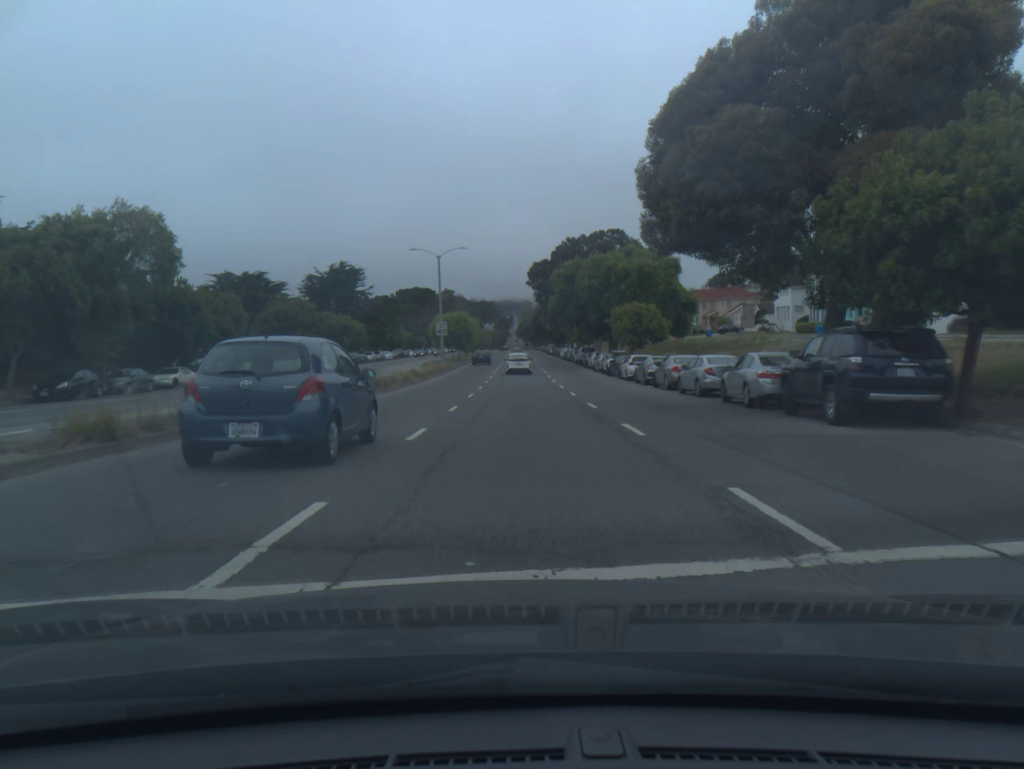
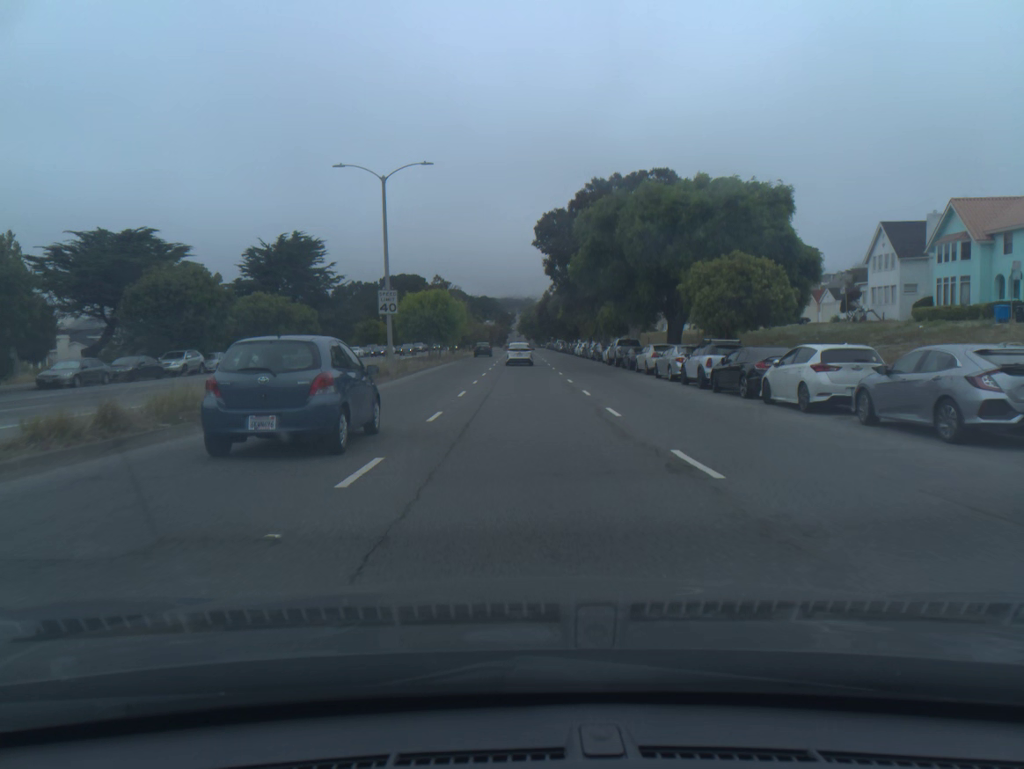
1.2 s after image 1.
(0.0, +26.7) m; 0°
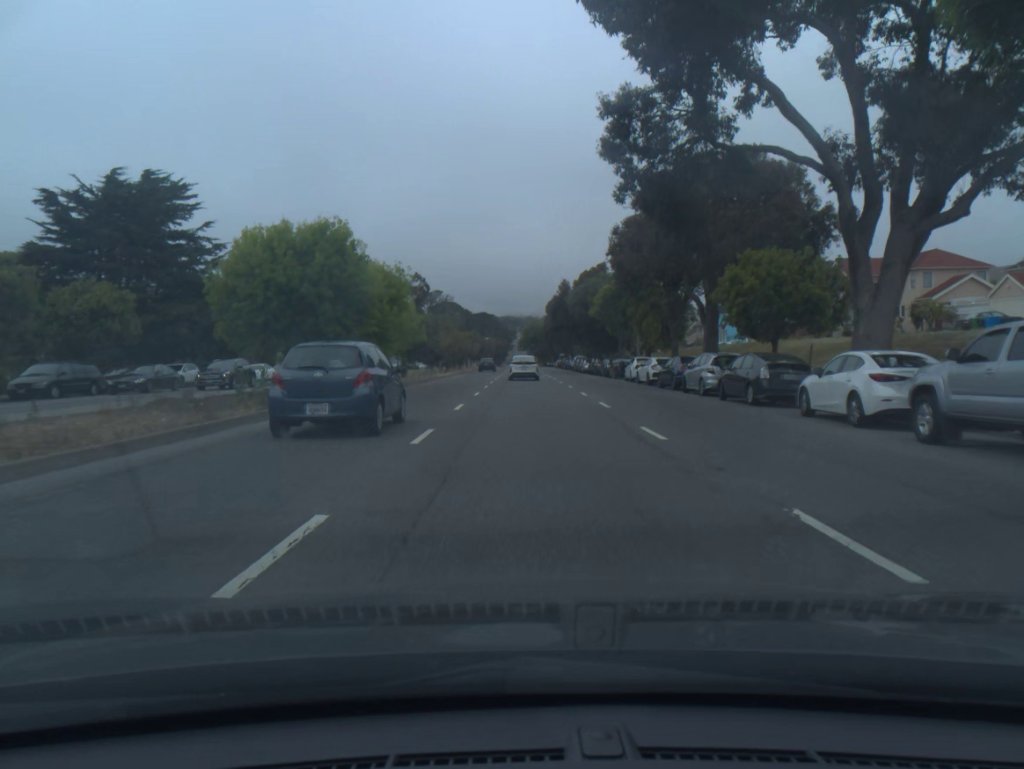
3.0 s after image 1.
(-0.1, +40.1) m; 0°
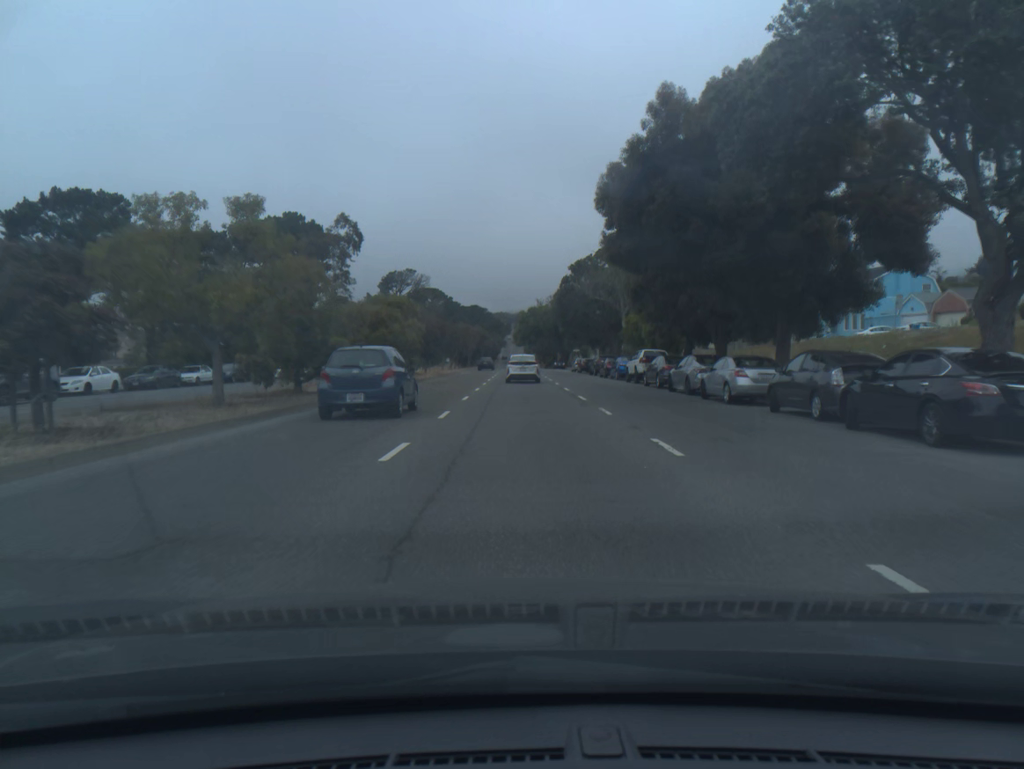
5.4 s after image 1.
(+0.3, +52.8) m; 0°
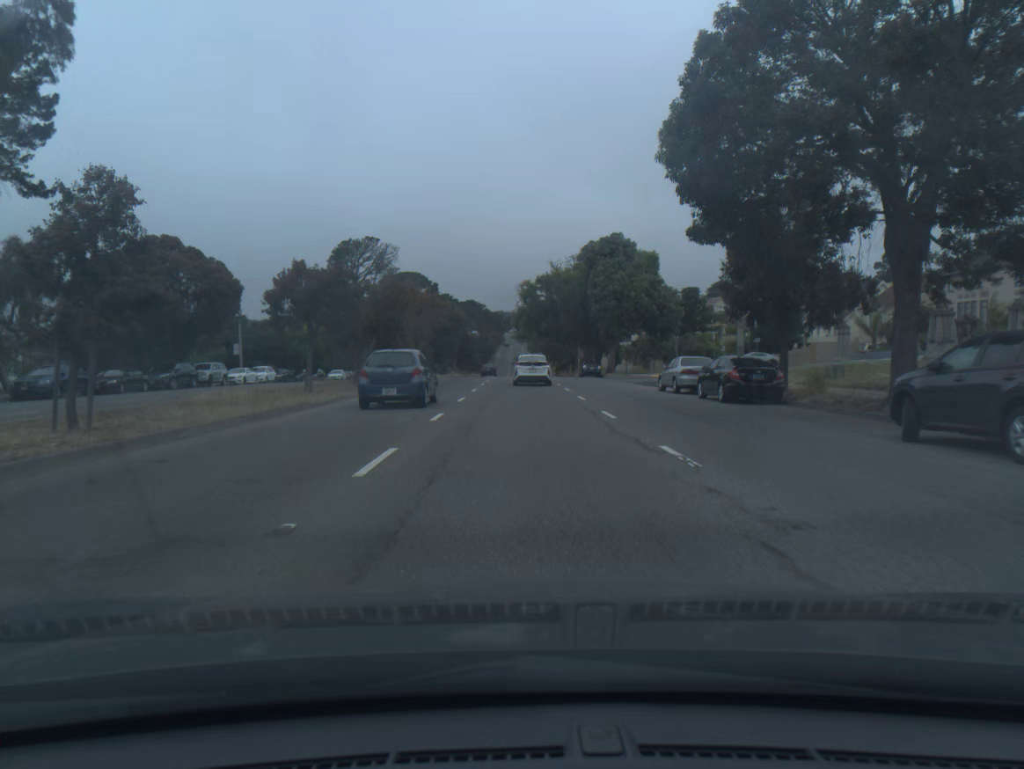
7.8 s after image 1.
(-0.2, +51.9) m; 0°
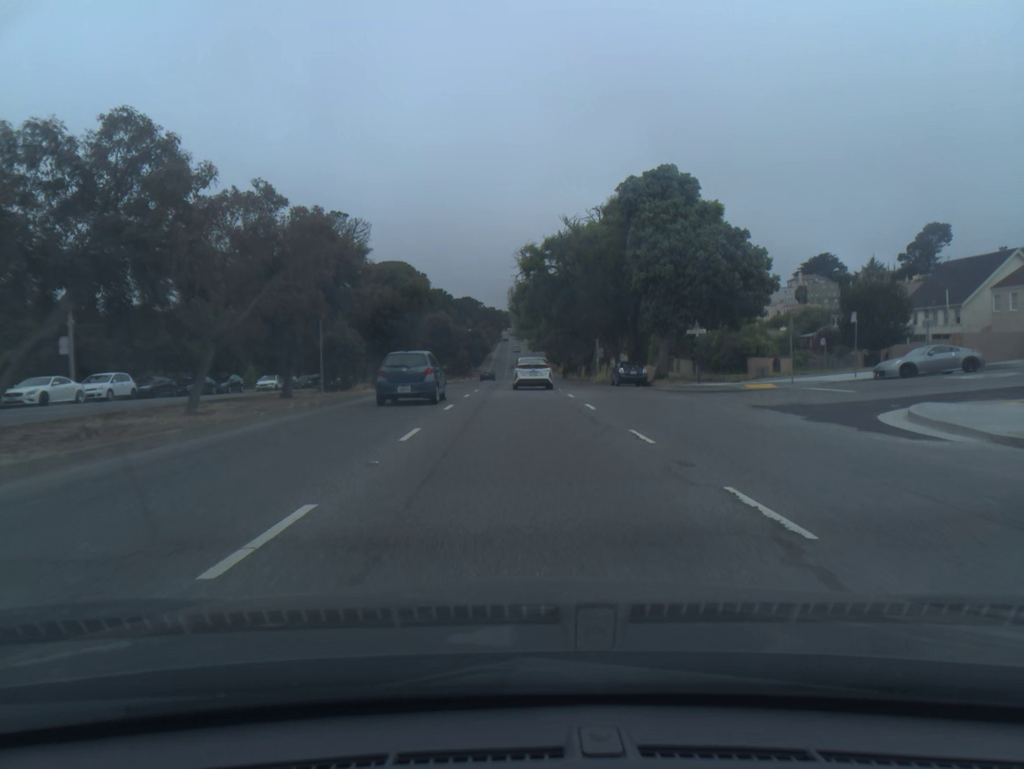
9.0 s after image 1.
(0.0, +25.7) m; 0°
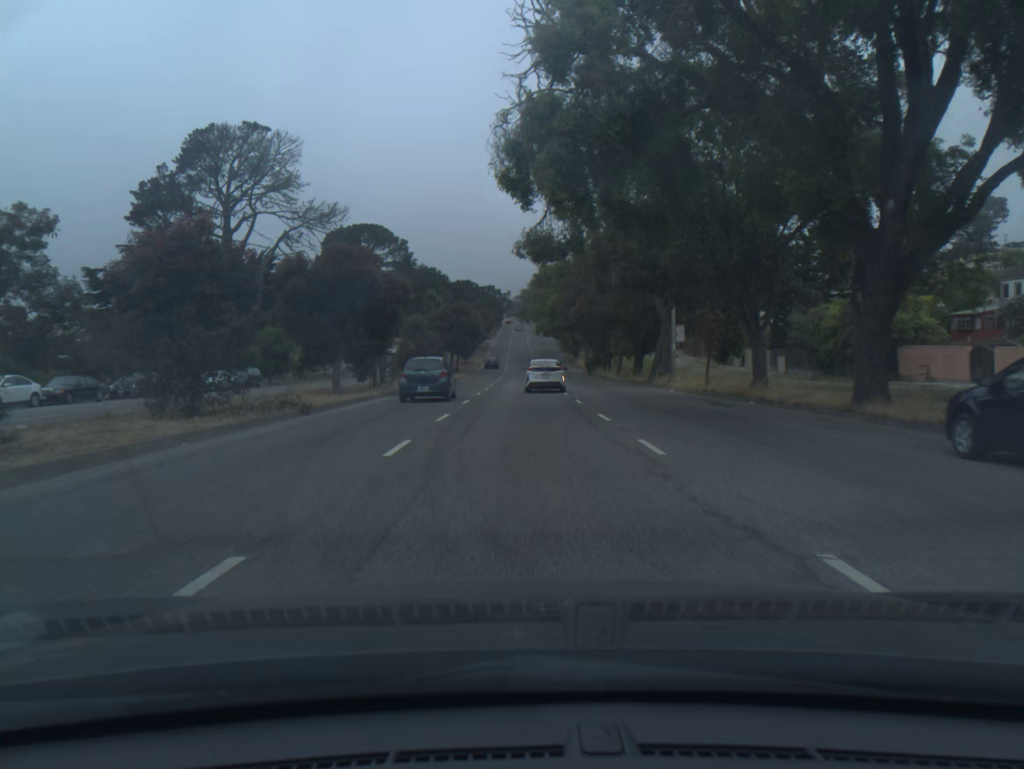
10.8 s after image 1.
(-0.1, +38.1) m; 0°
